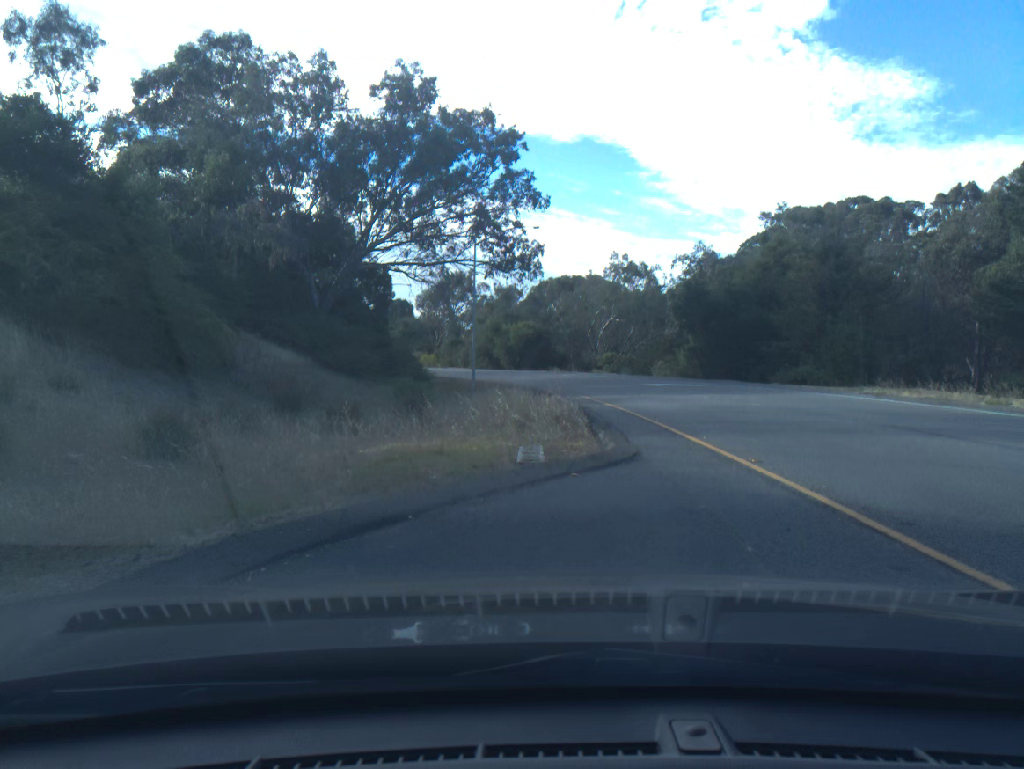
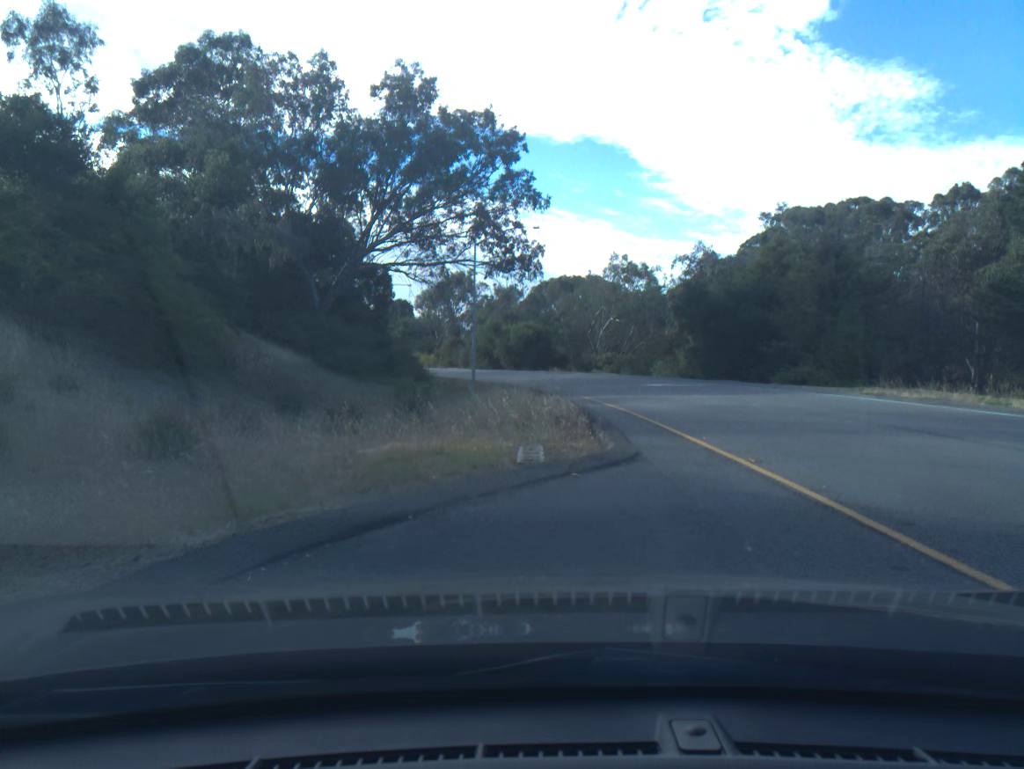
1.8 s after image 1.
(0.0, 0.0) m; 0°
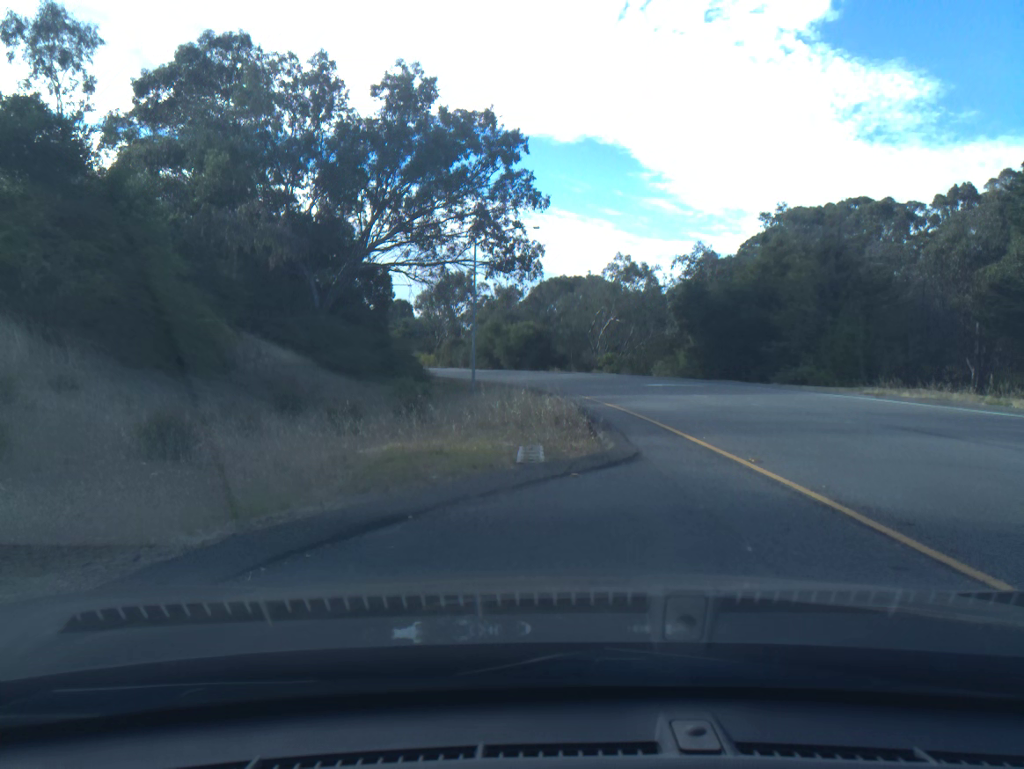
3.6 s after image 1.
(0.0, 0.0) m; 0°
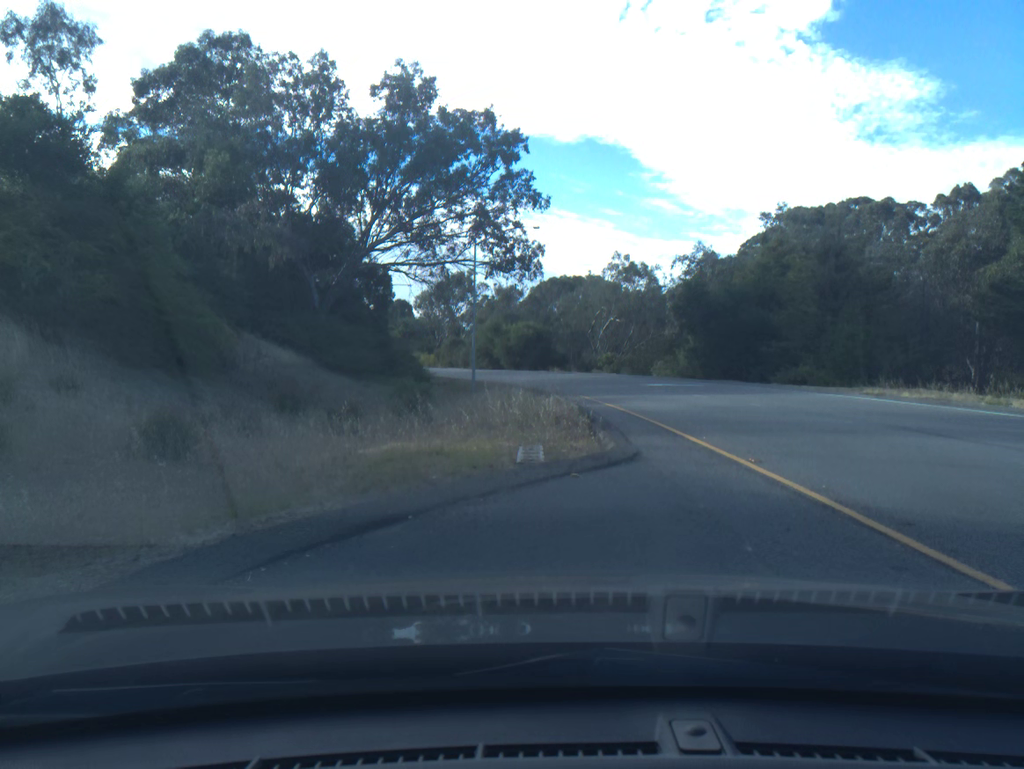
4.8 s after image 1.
(0.0, 0.0) m; 0°
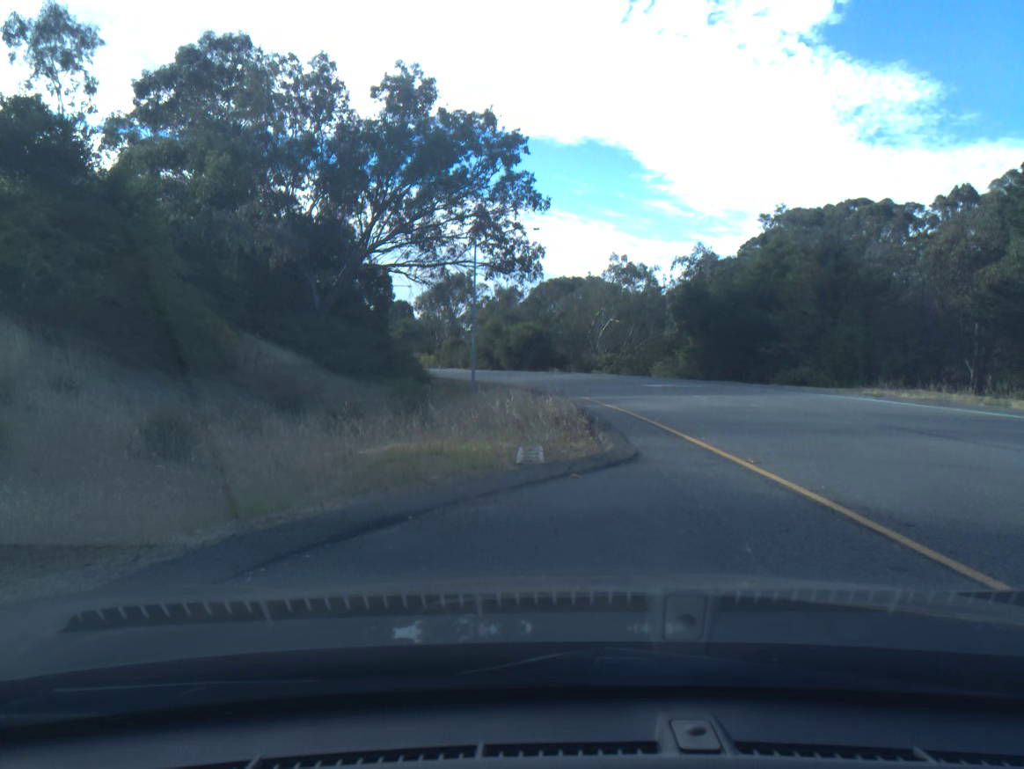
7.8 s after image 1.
(0.0, 0.0) m; -1°
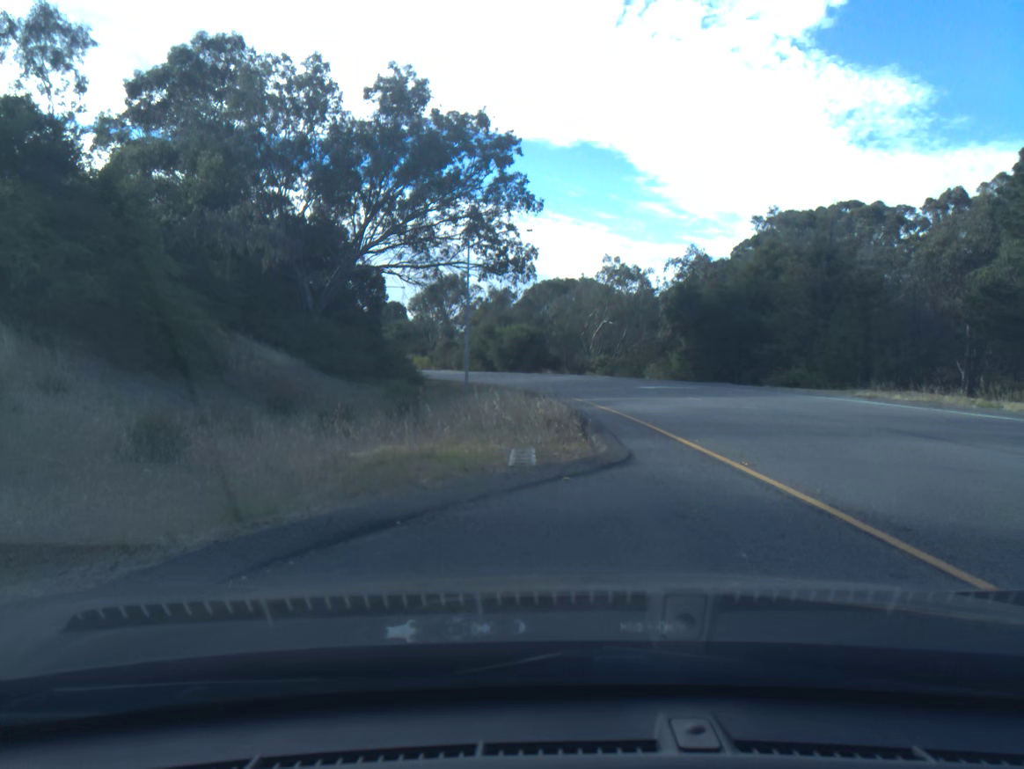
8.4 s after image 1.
(0.0, +0.1) m; 0°
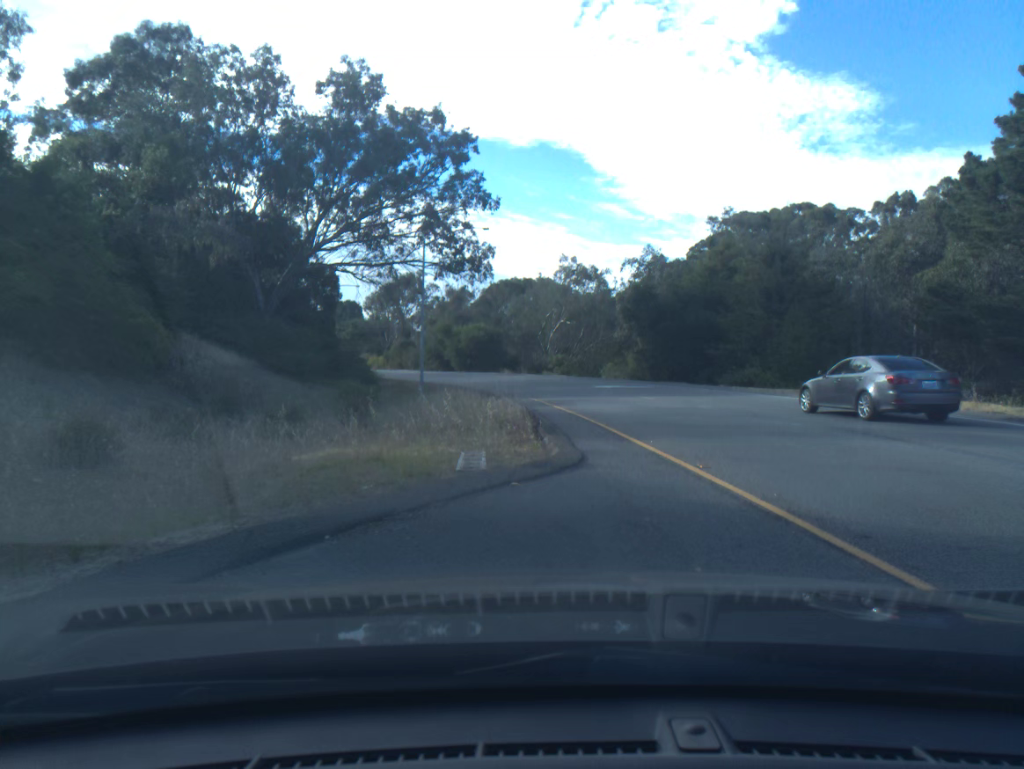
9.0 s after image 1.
(+0.1, +0.3) m; +3°
